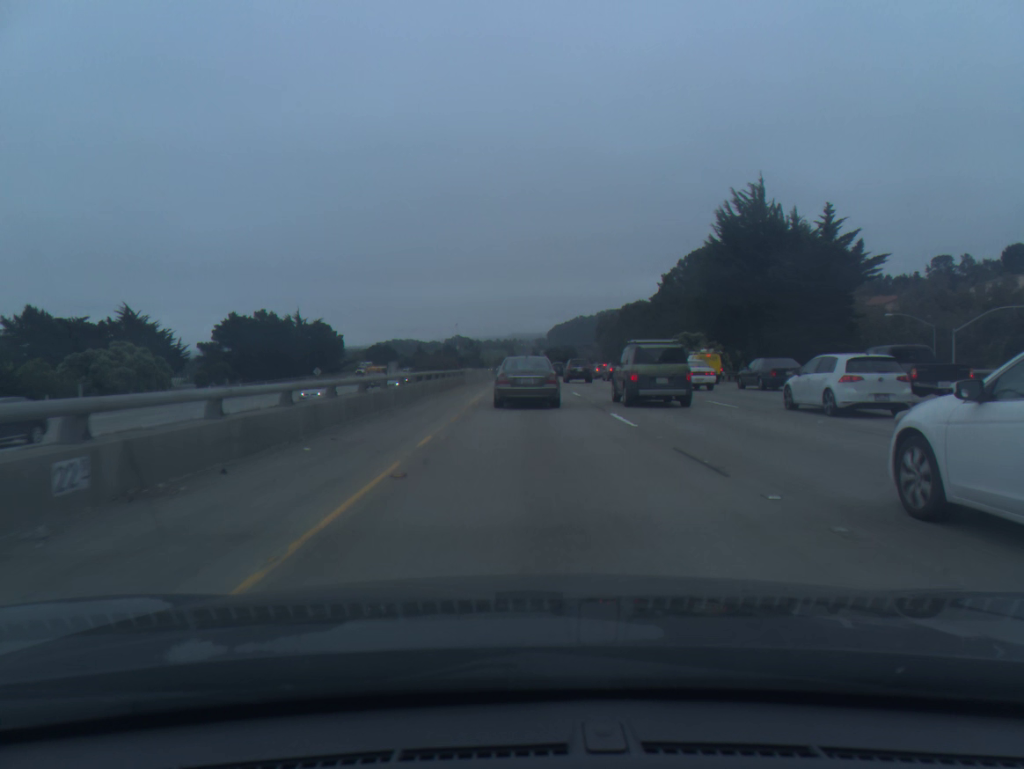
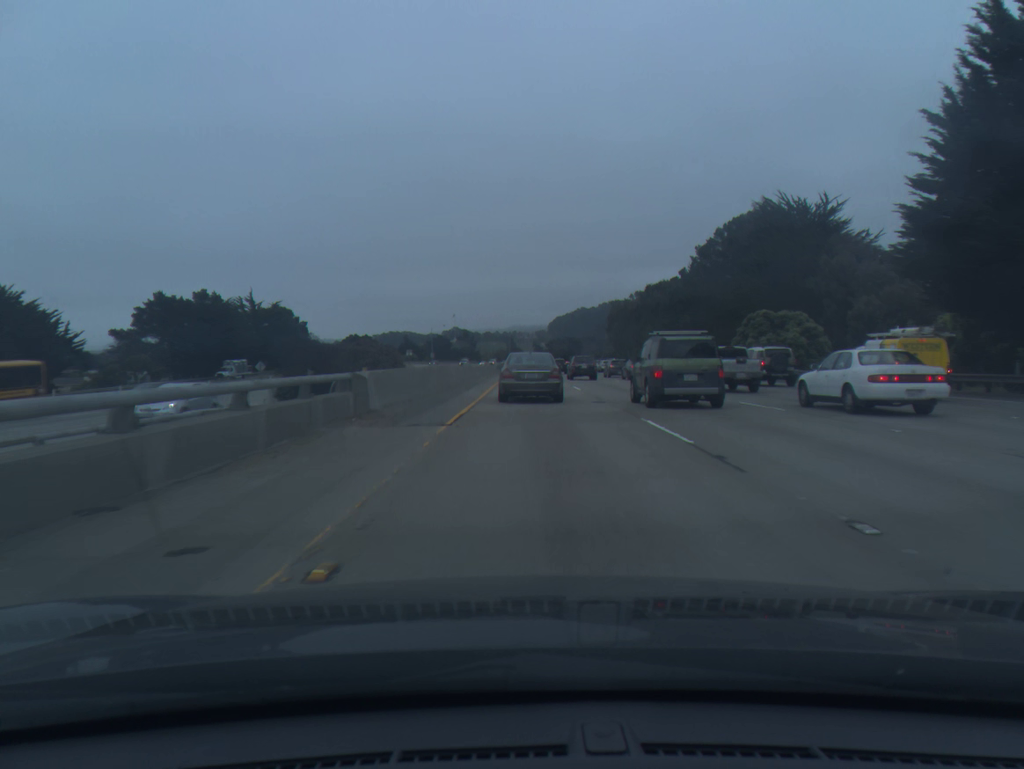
(-0.1, +33.0) m; 0°
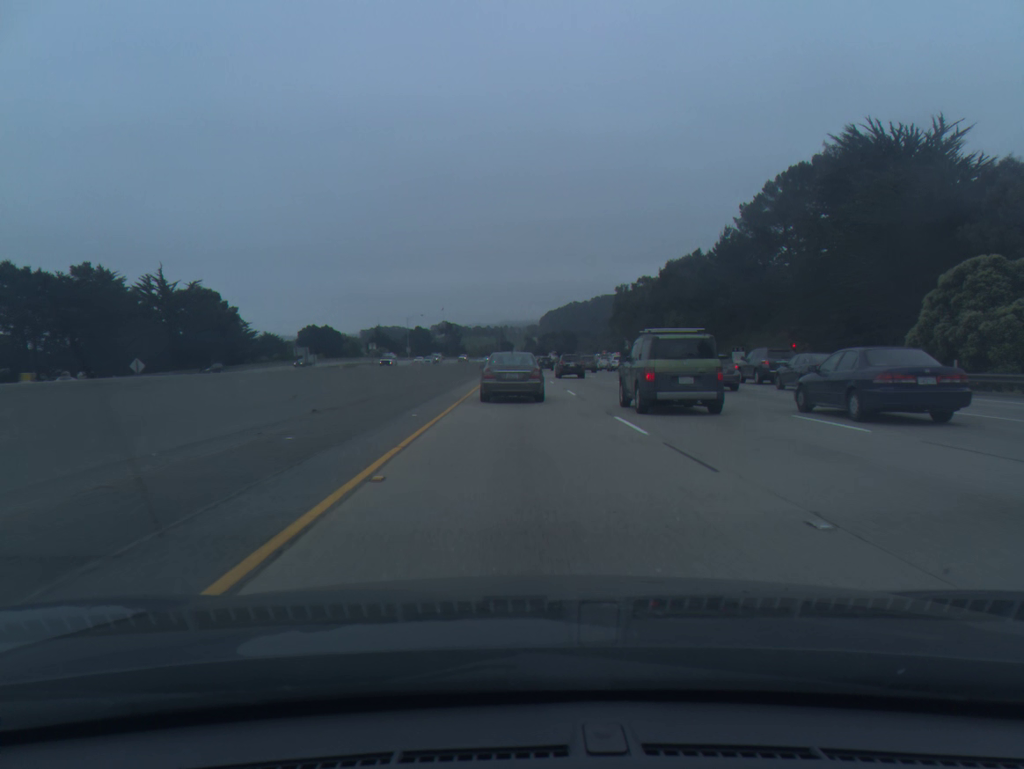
(+0.2, +35.5) m; +1°
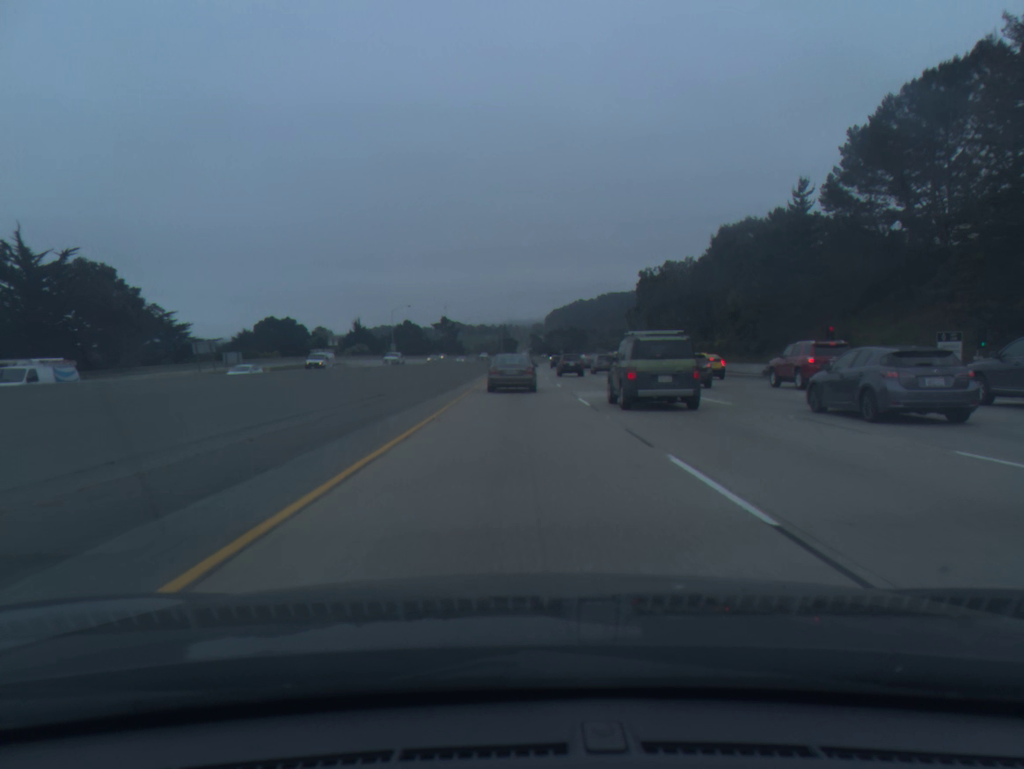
(-0.1, +35.6) m; 0°
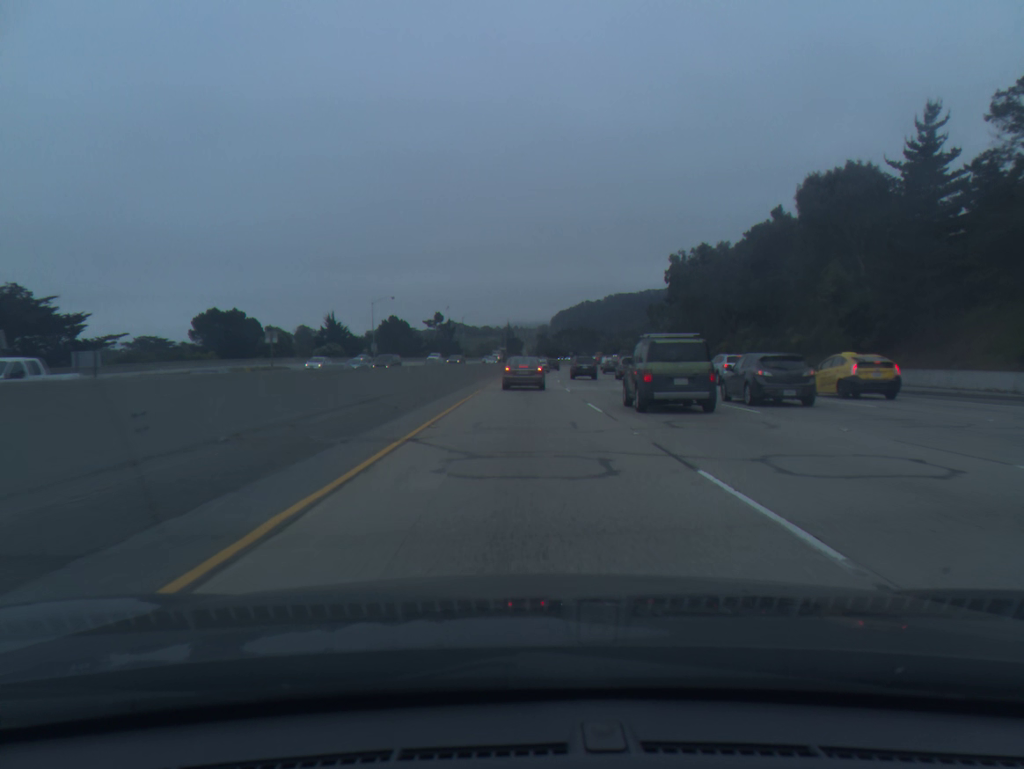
(-0.1, +30.4) m; 0°
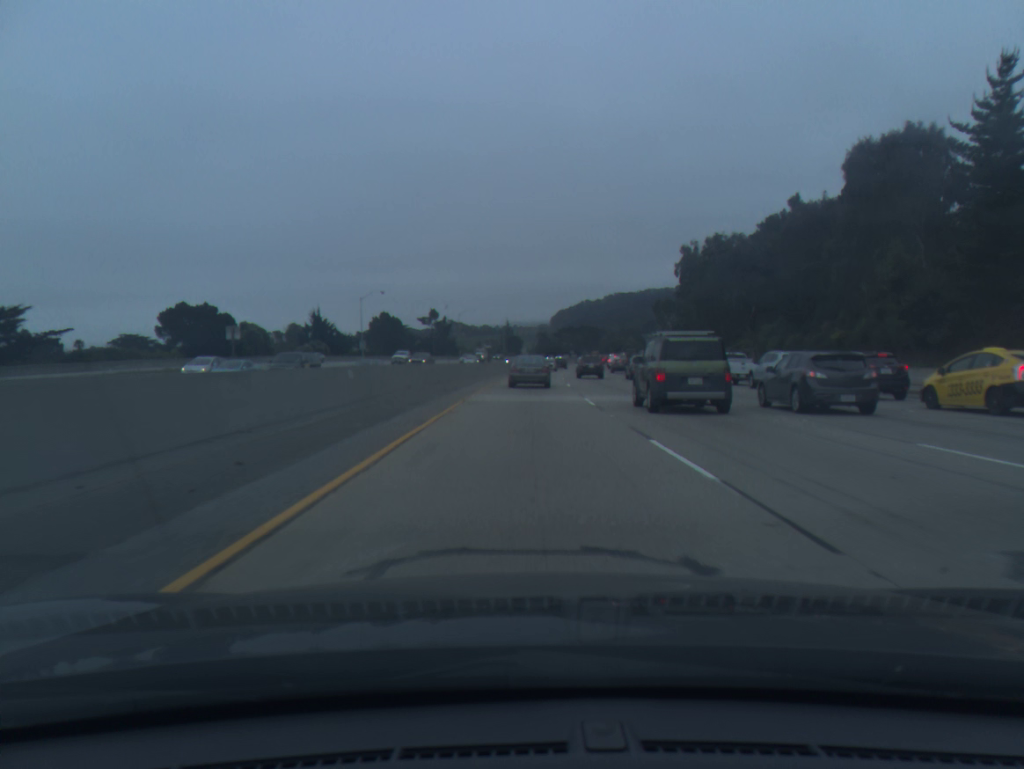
(0.0, +11.2) m; 0°
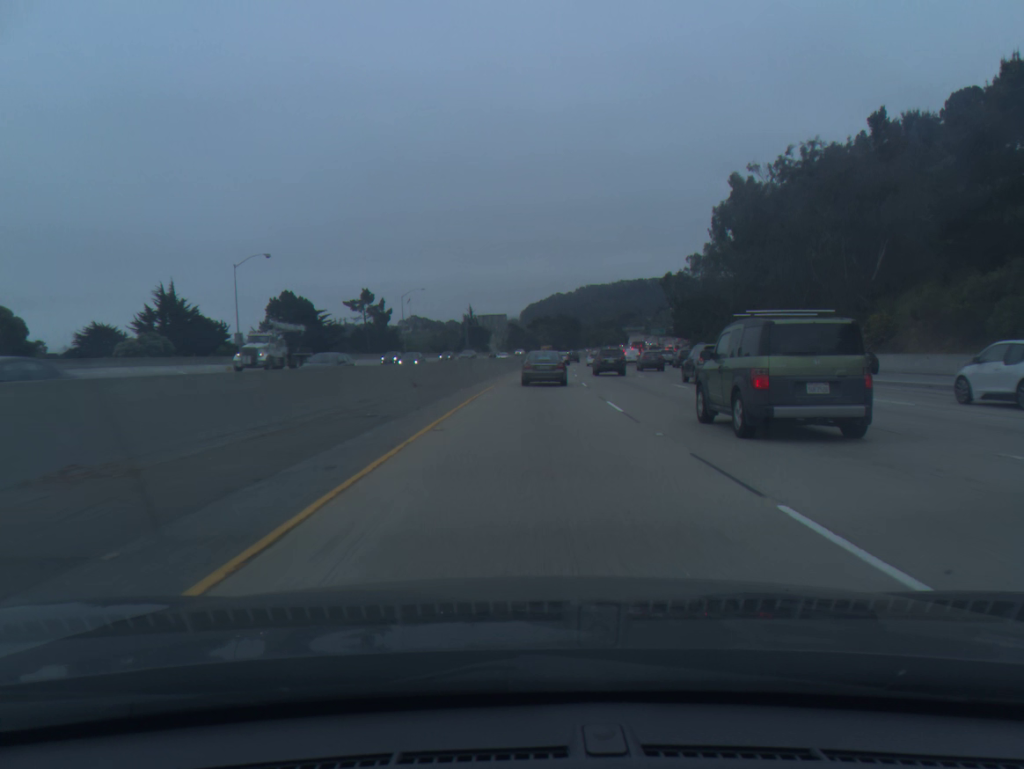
(+0.7, +49.0) m; +2°
